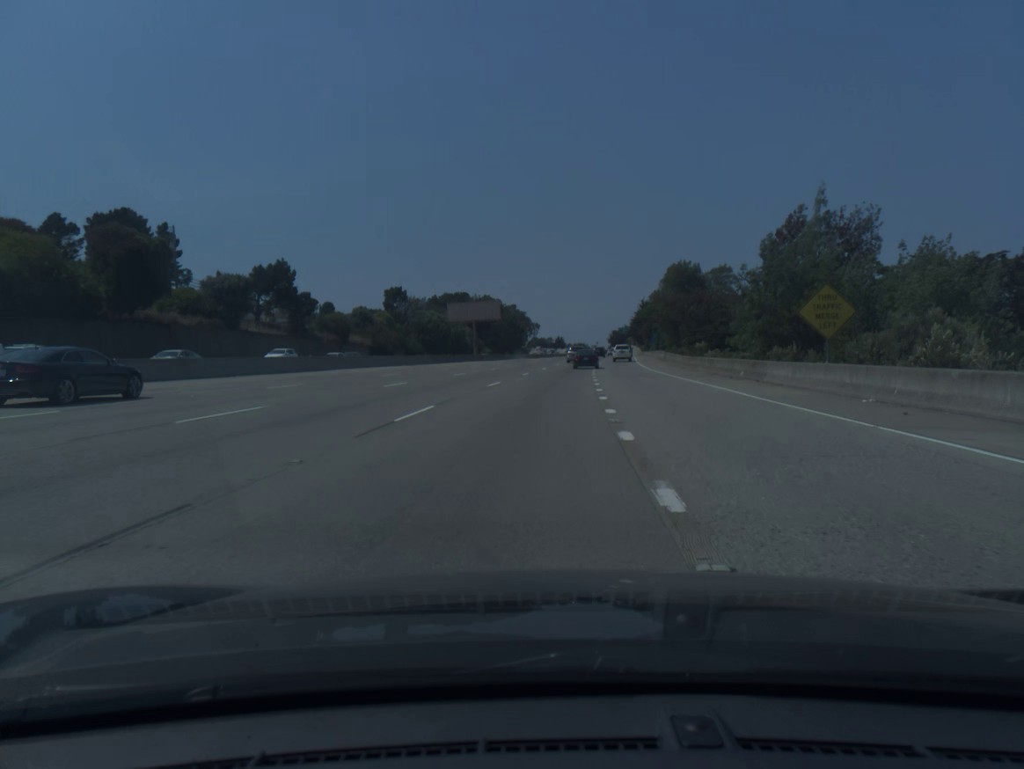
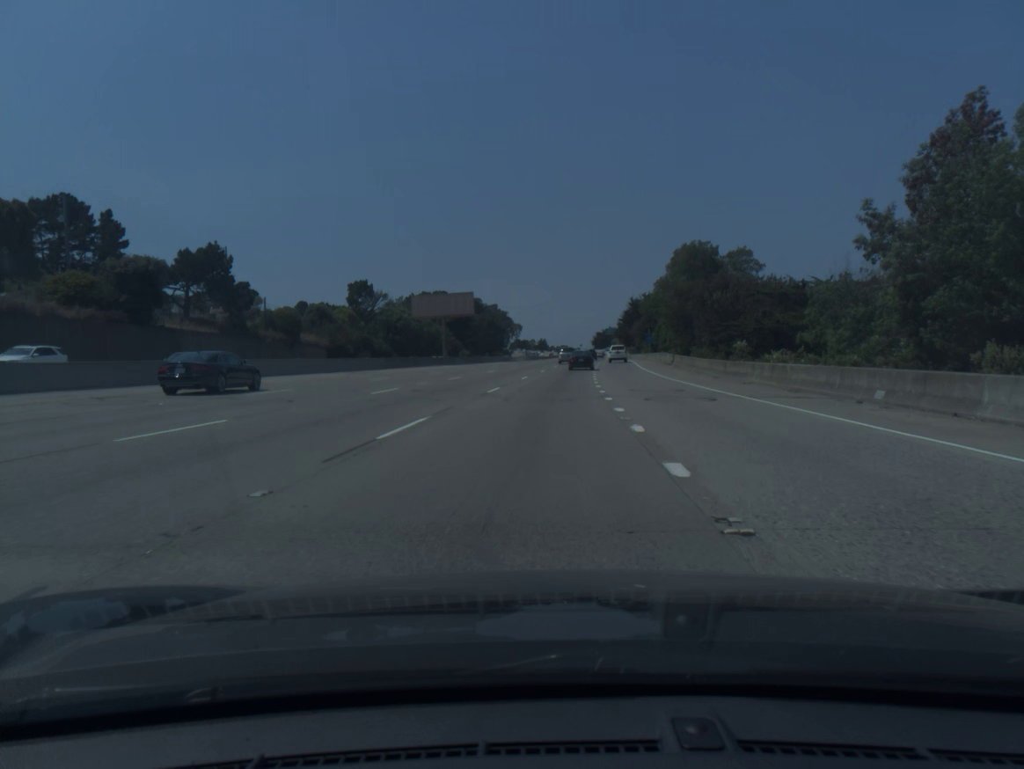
(+0.2, +16.7) m; +1°
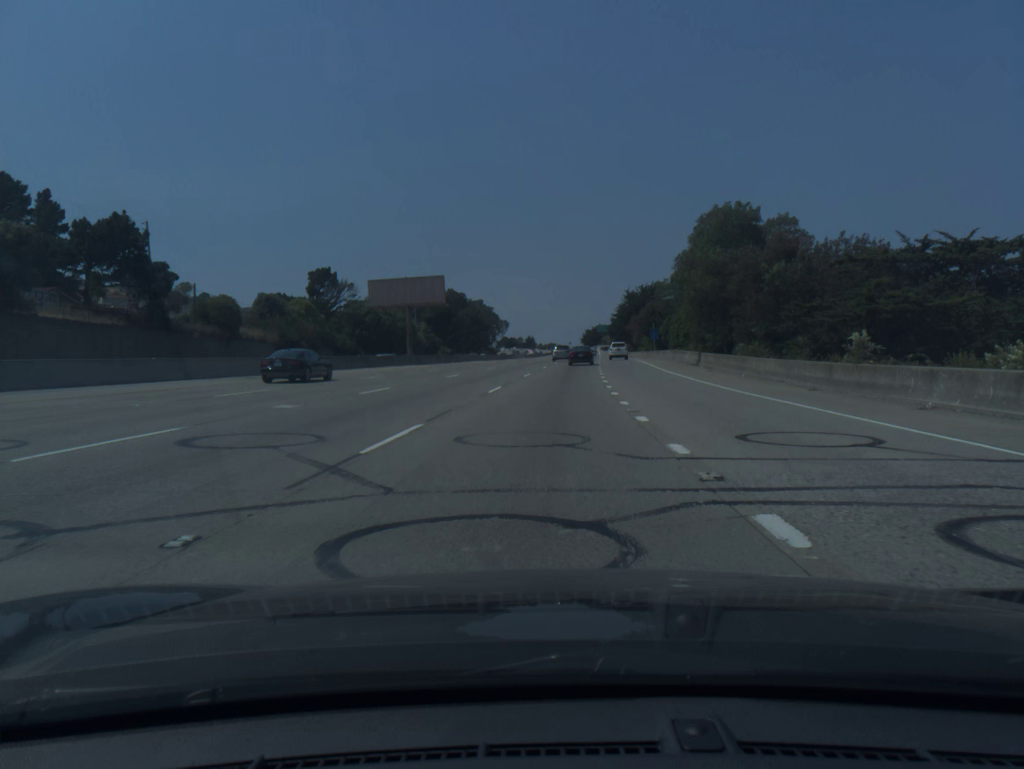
(+0.1, +16.7) m; +1°
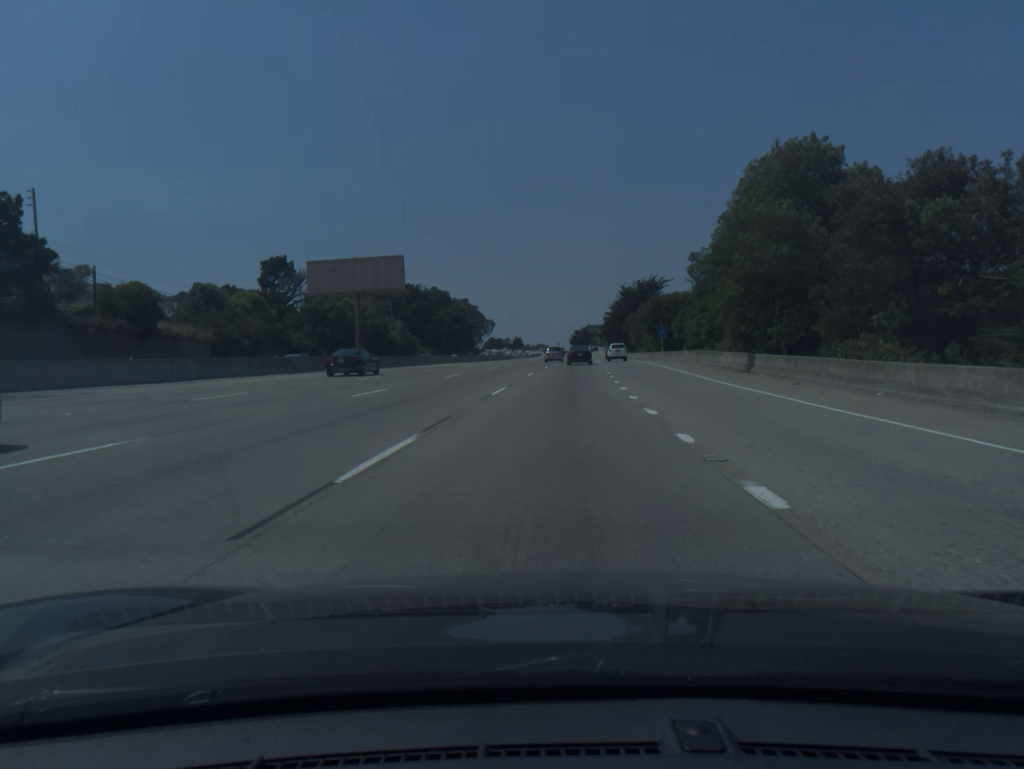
(+0.1, +16.6) m; +1°
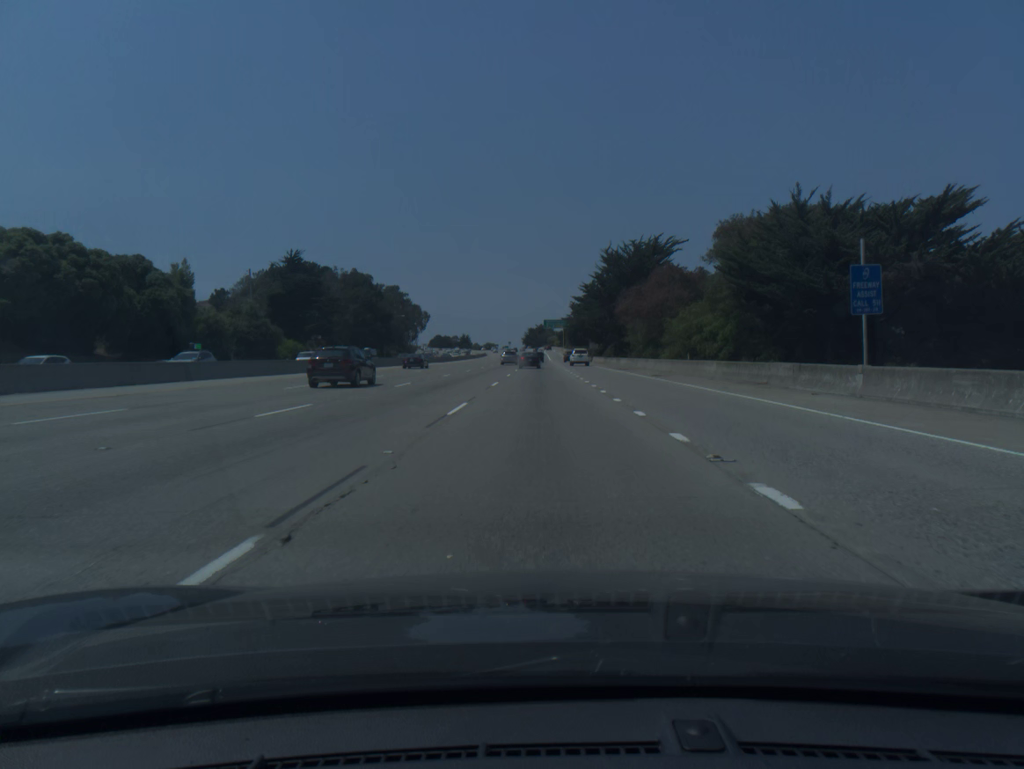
(+2.6, +64.4) m; +3°
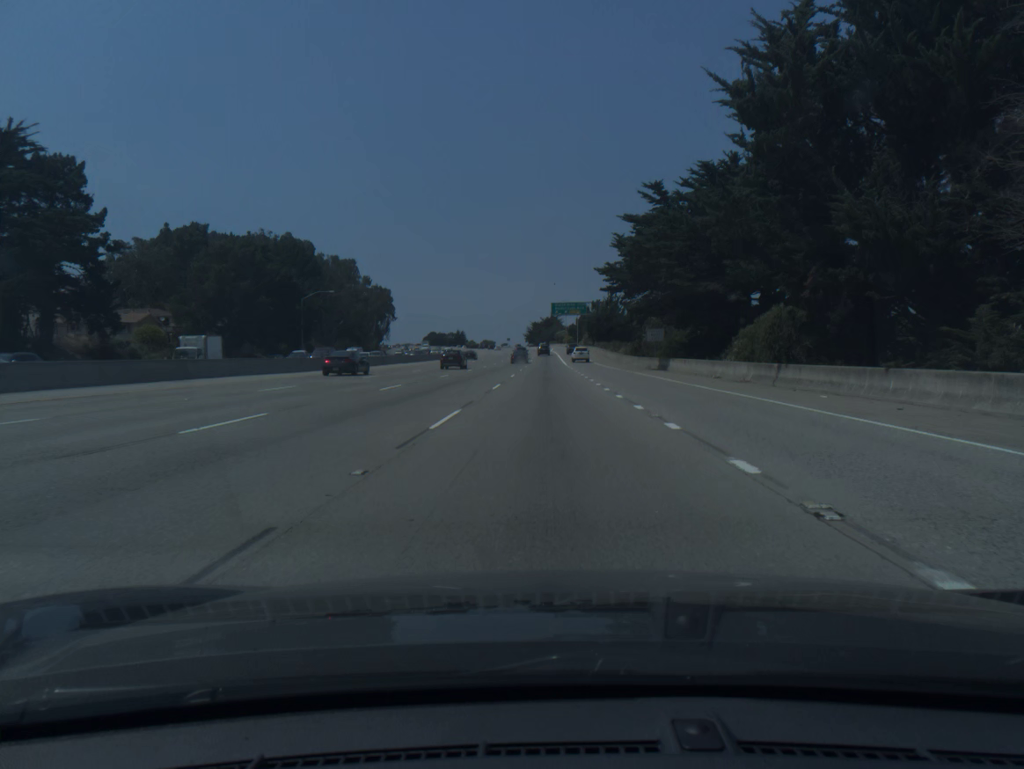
(-0.3, +76.2) m; 0°
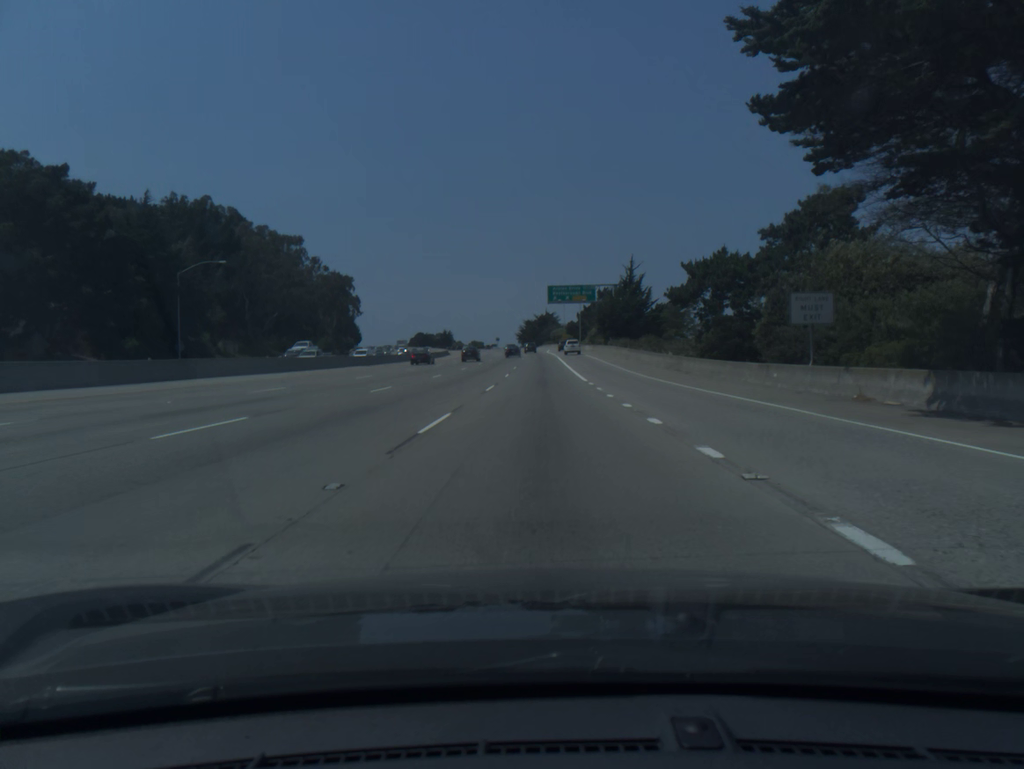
(+0.1, +44.4) m; 0°
